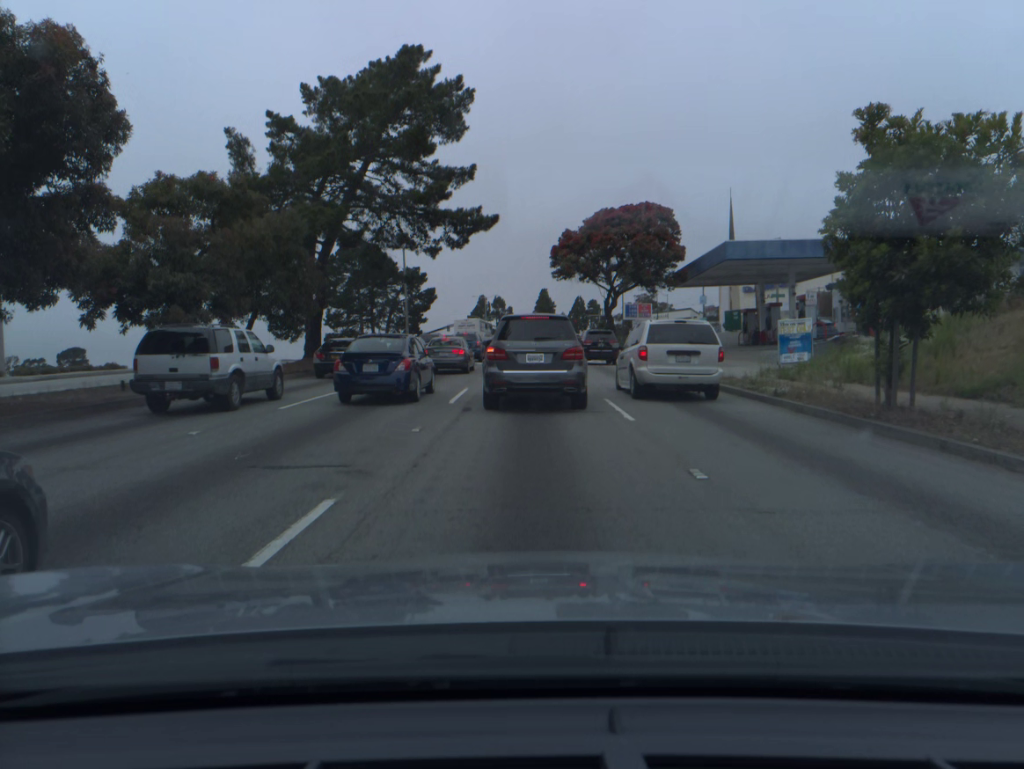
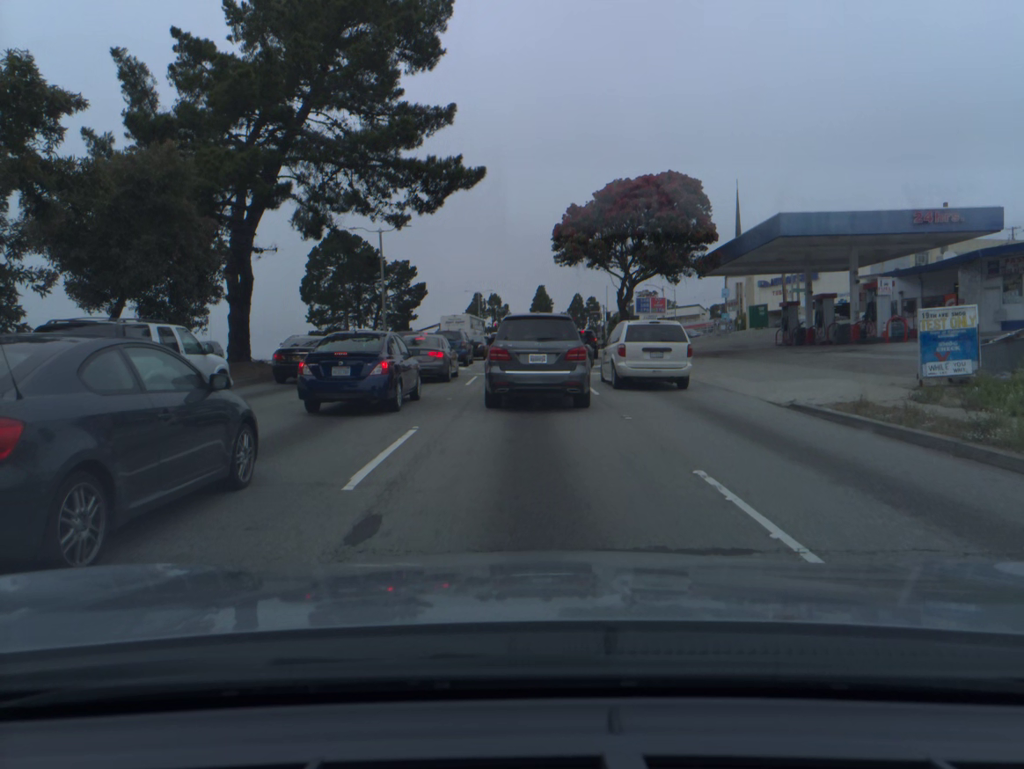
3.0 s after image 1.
(0.0, +9.5) m; +1°
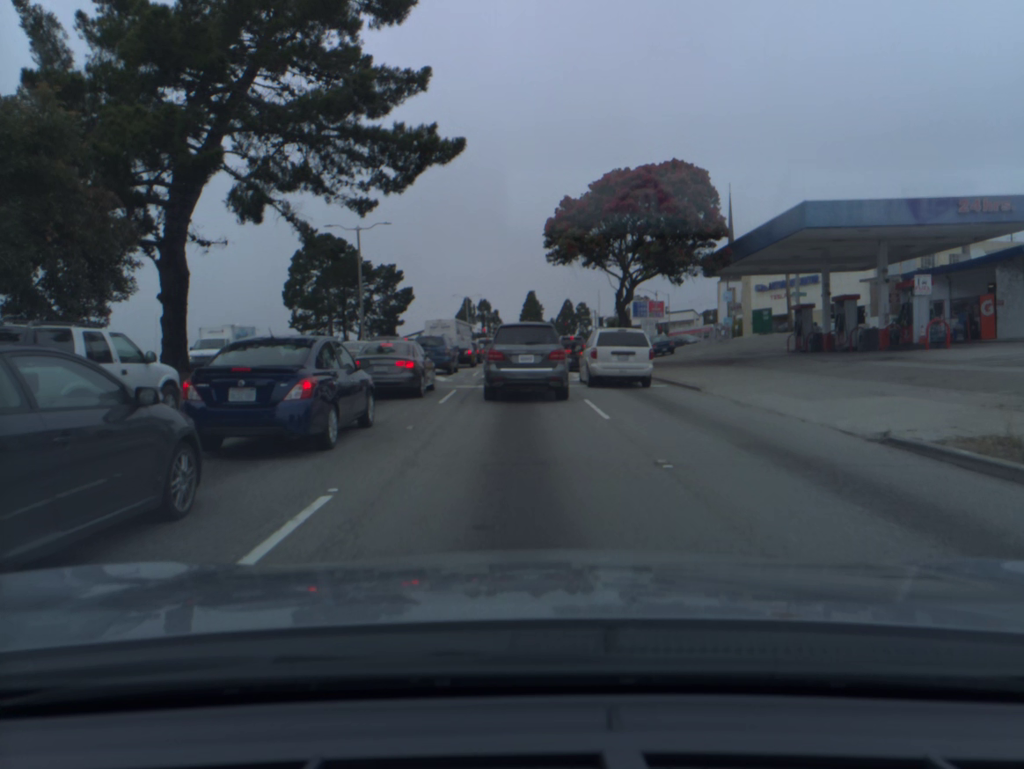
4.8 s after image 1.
(+0.1, +4.4) m; 0°
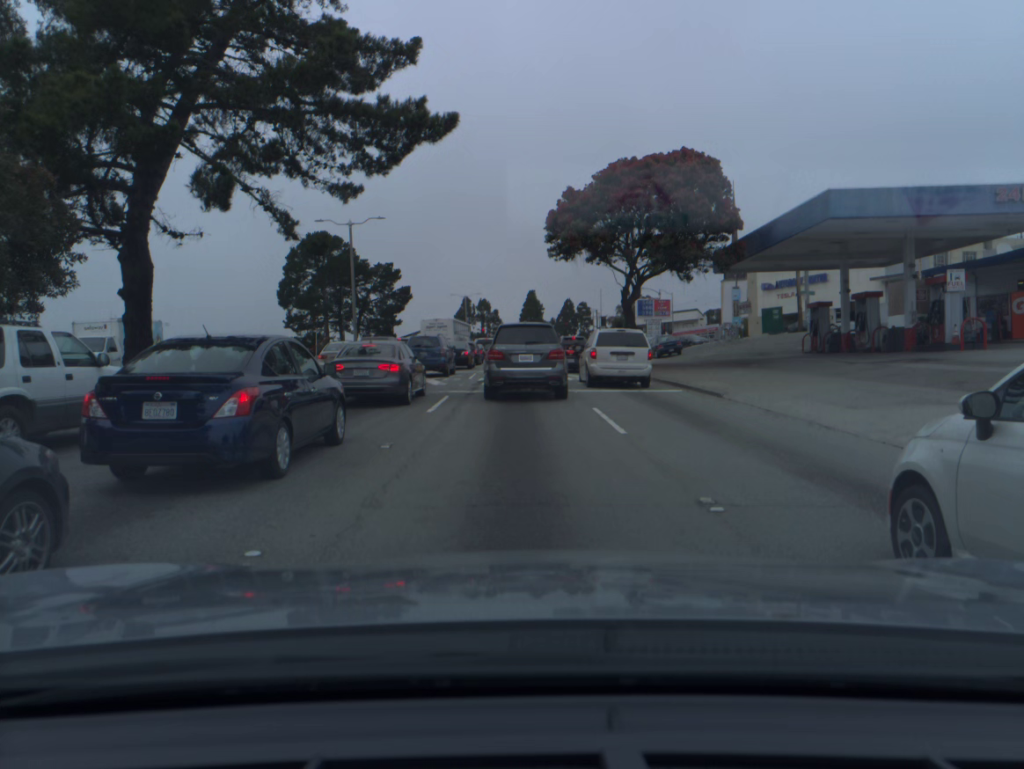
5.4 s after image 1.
(0.0, +2.1) m; -1°
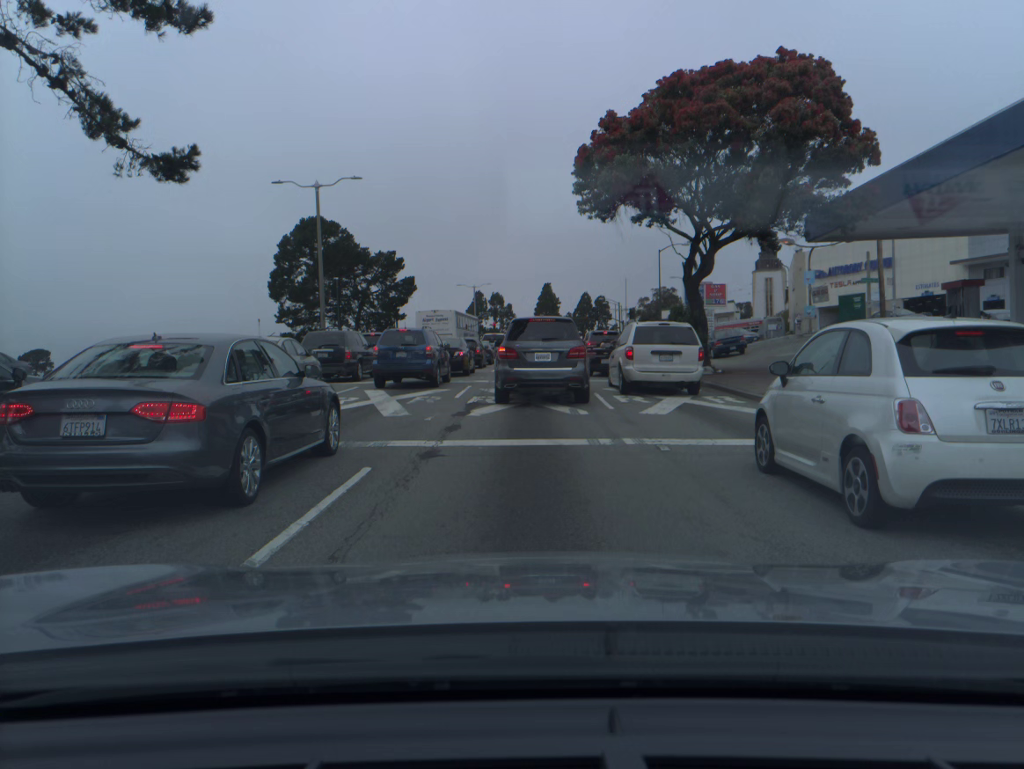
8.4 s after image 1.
(0.0, +11.5) m; -1°
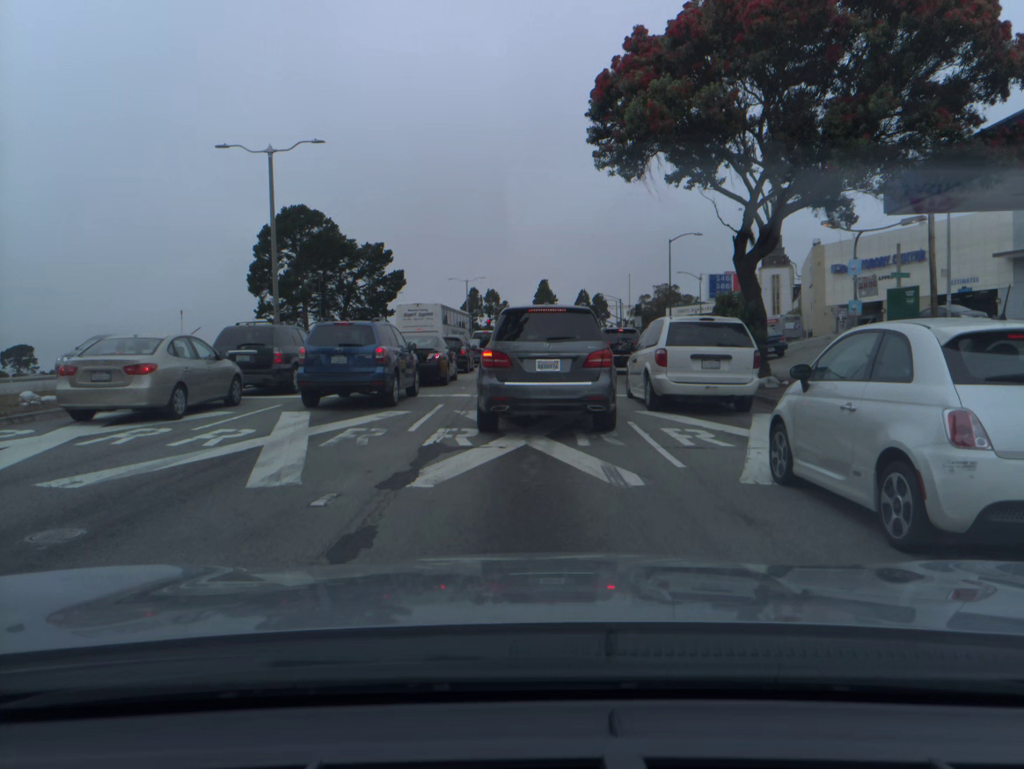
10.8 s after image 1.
(0.0, +6.9) m; +1°
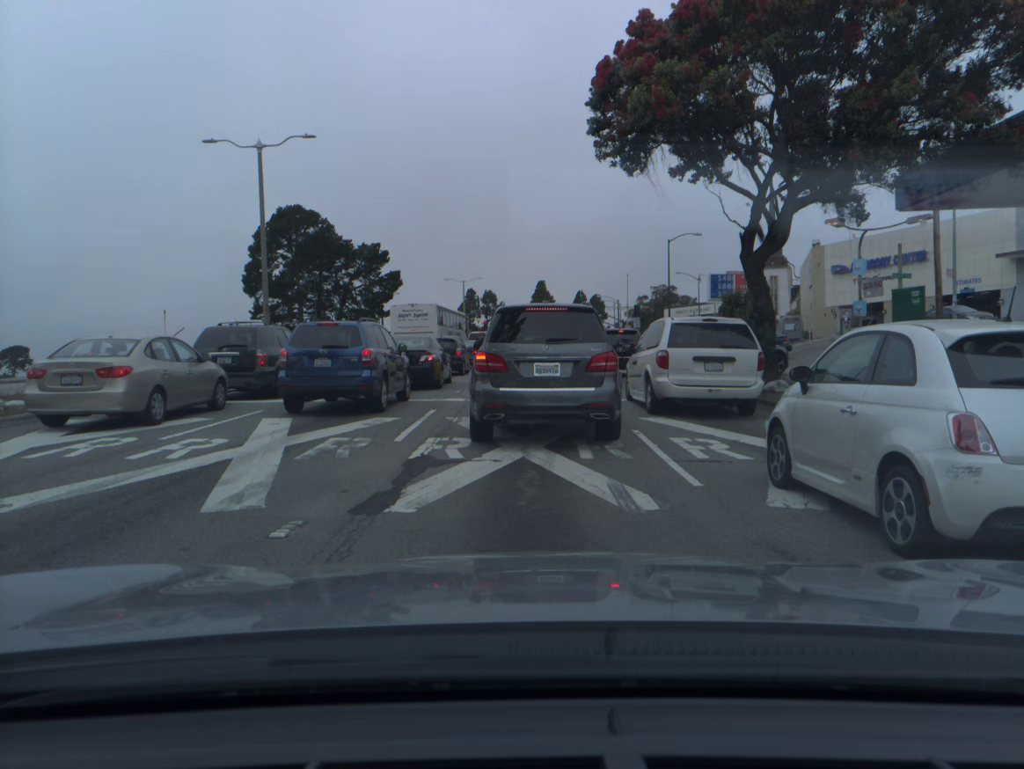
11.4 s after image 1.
(0.0, +1.0) m; 0°
